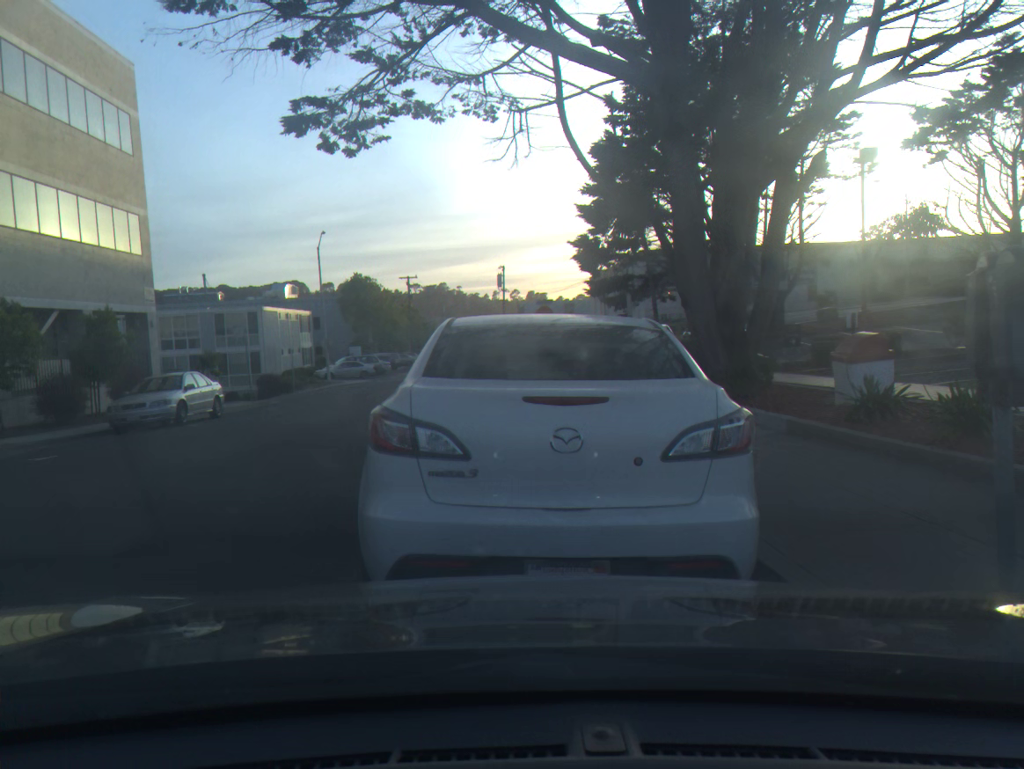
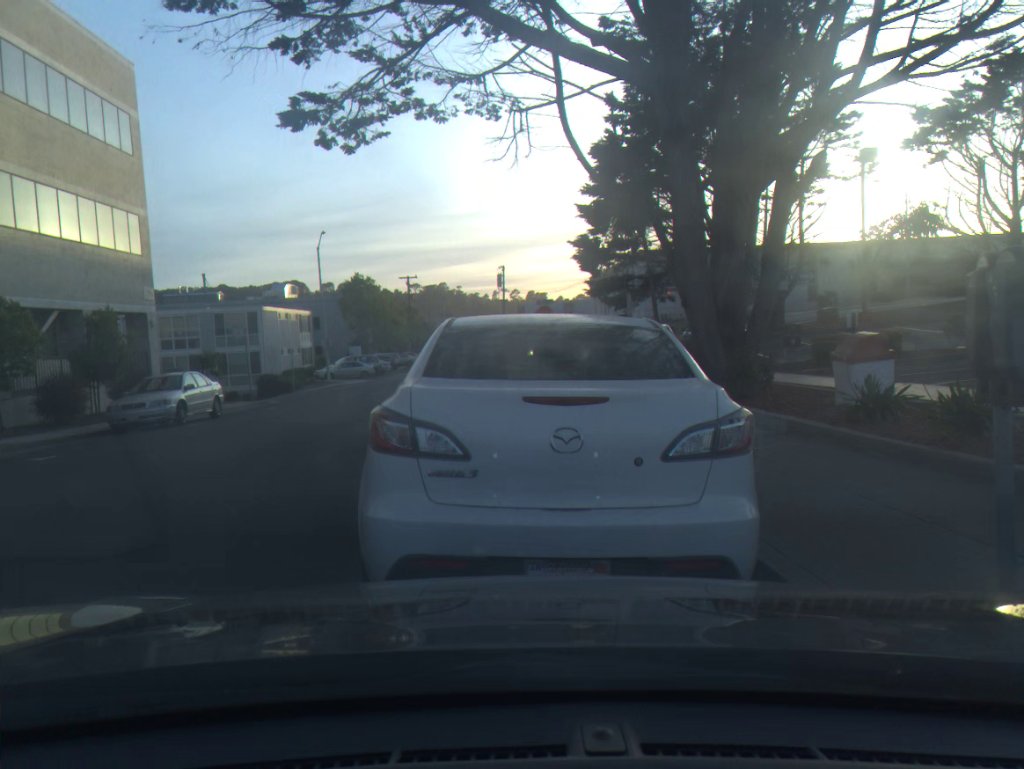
(0.0, 0.0) m; 0°
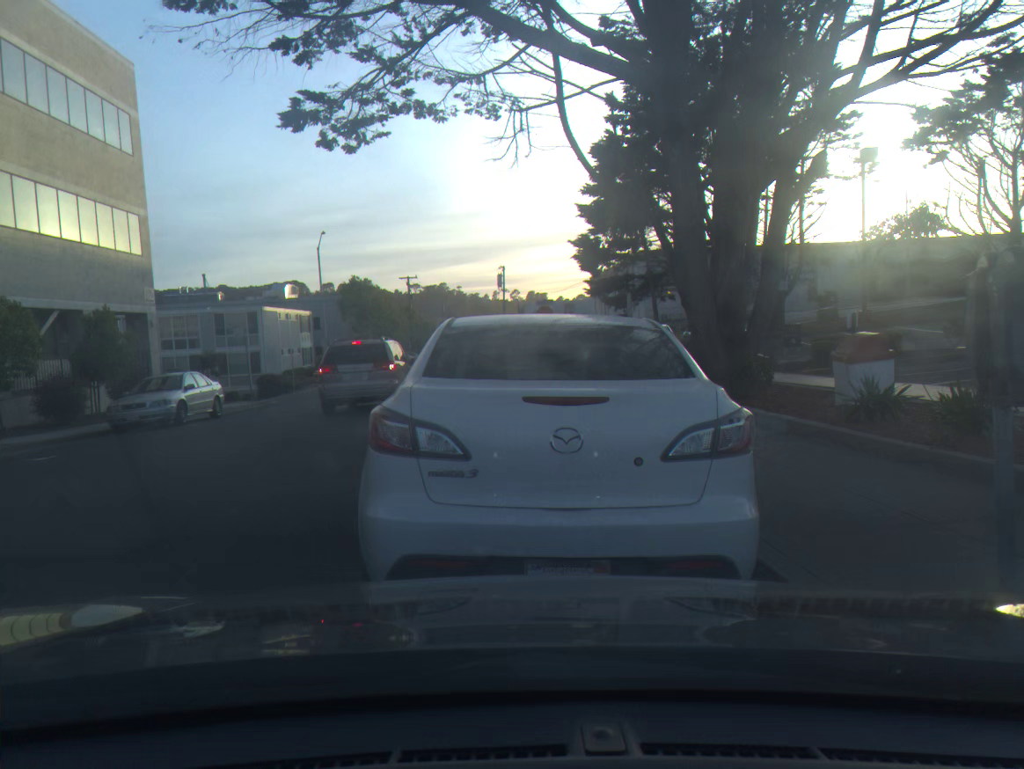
(0.0, 0.0) m; 0°
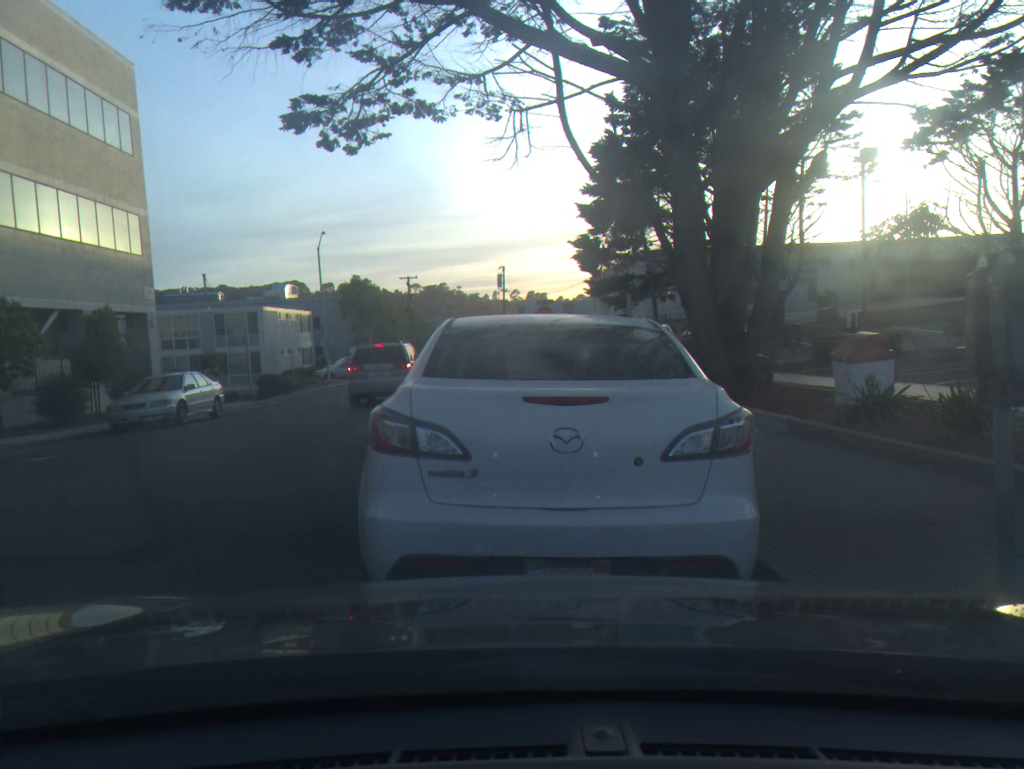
(0.0, 0.0) m; 0°
